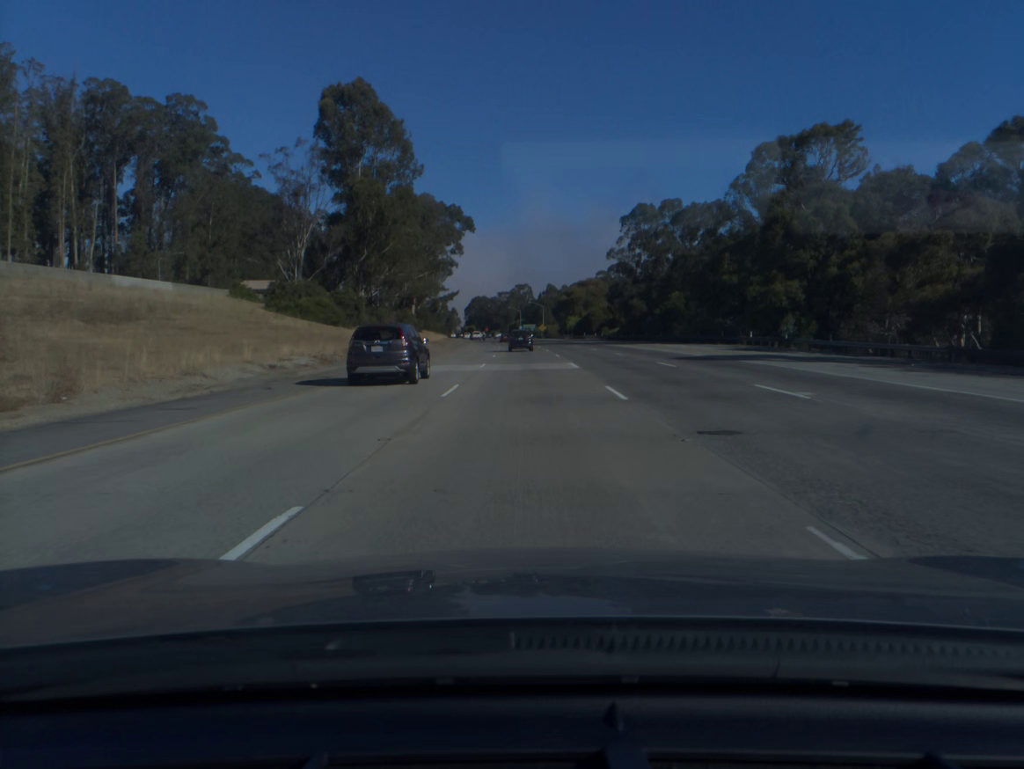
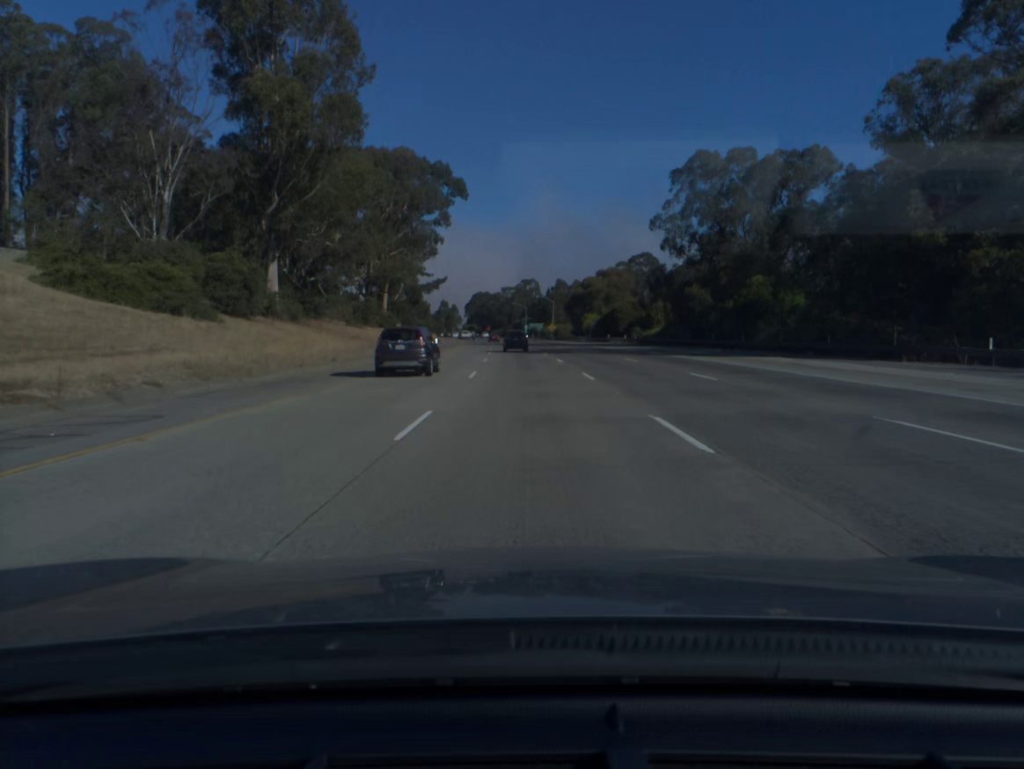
(-0.1, +35.9) m; 0°
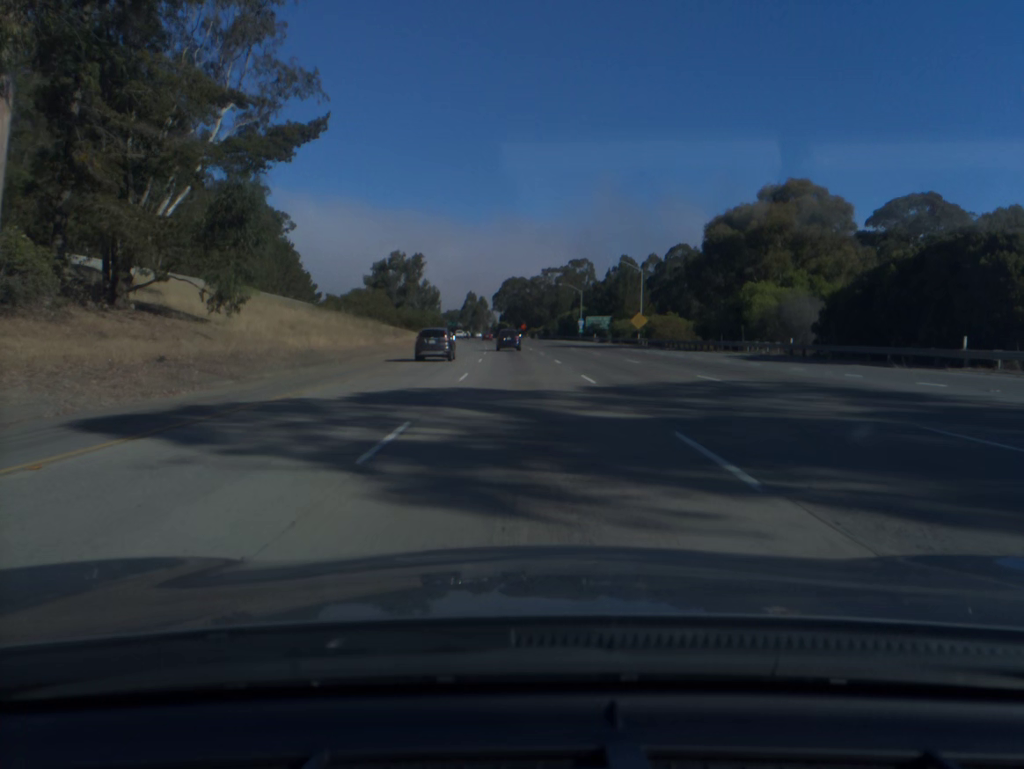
(-2.0, +89.7) m; -3°
